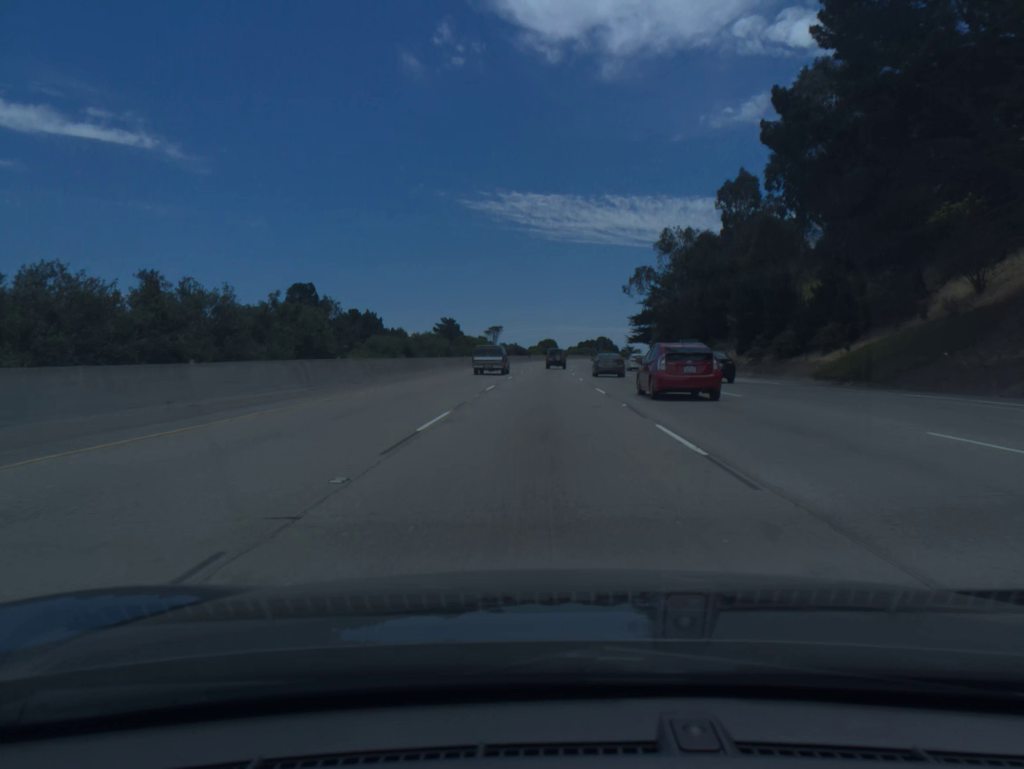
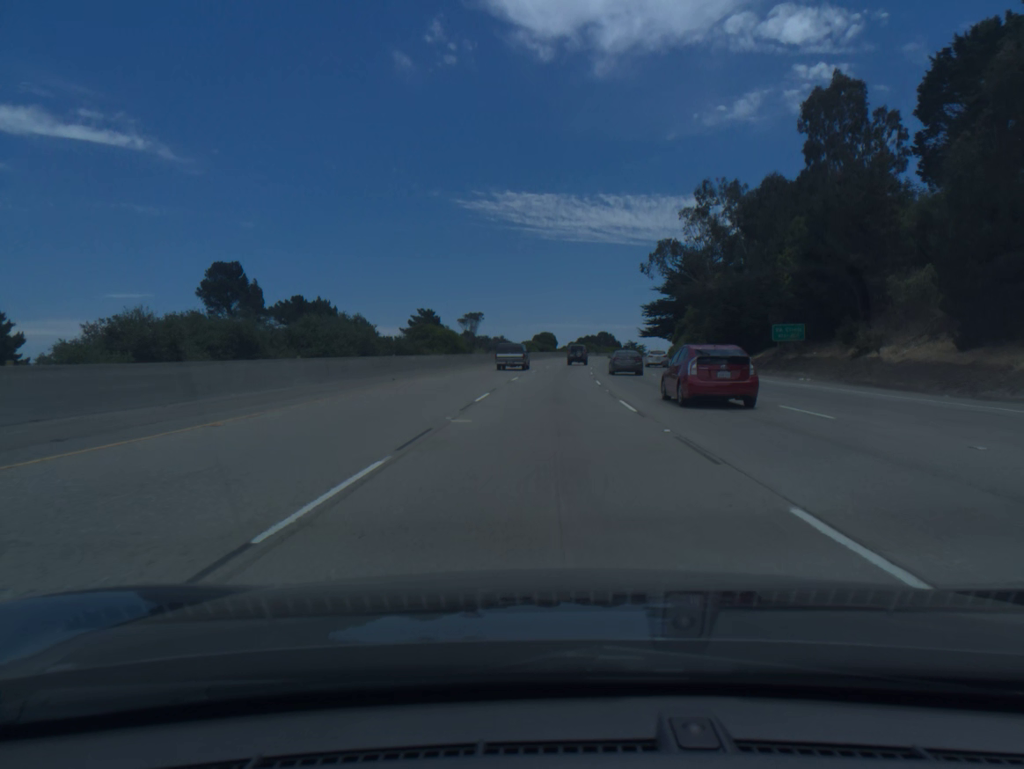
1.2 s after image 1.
(0.0, +35.9) m; 0°
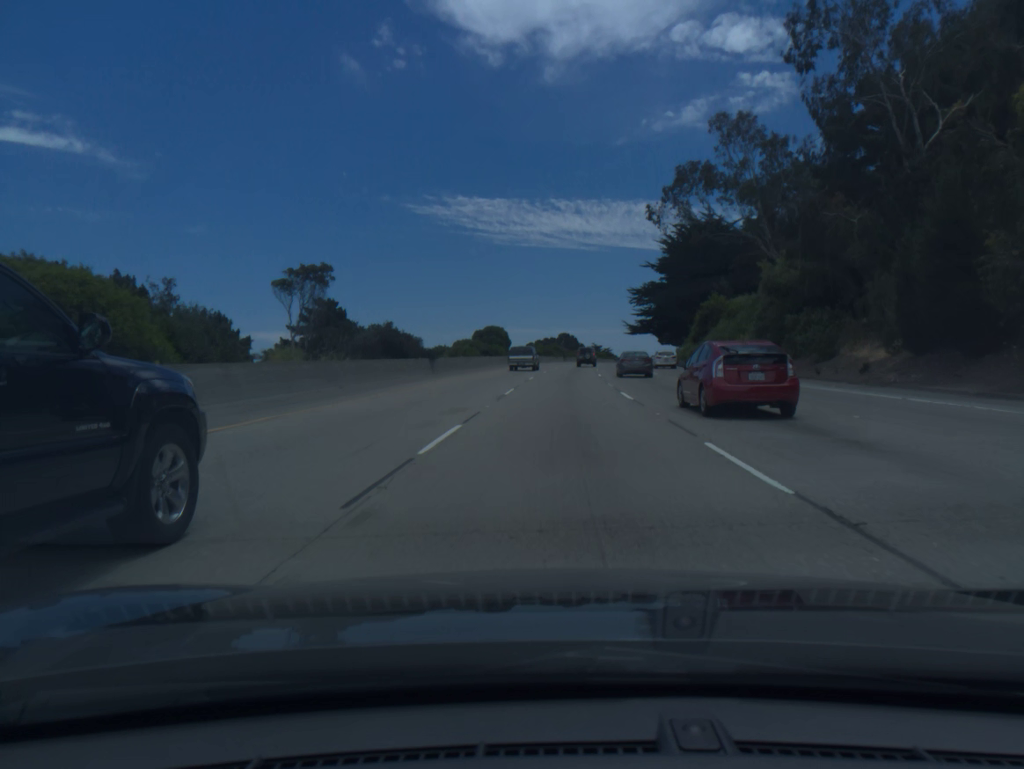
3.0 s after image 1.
(+1.2, +54.1) m; +3°
